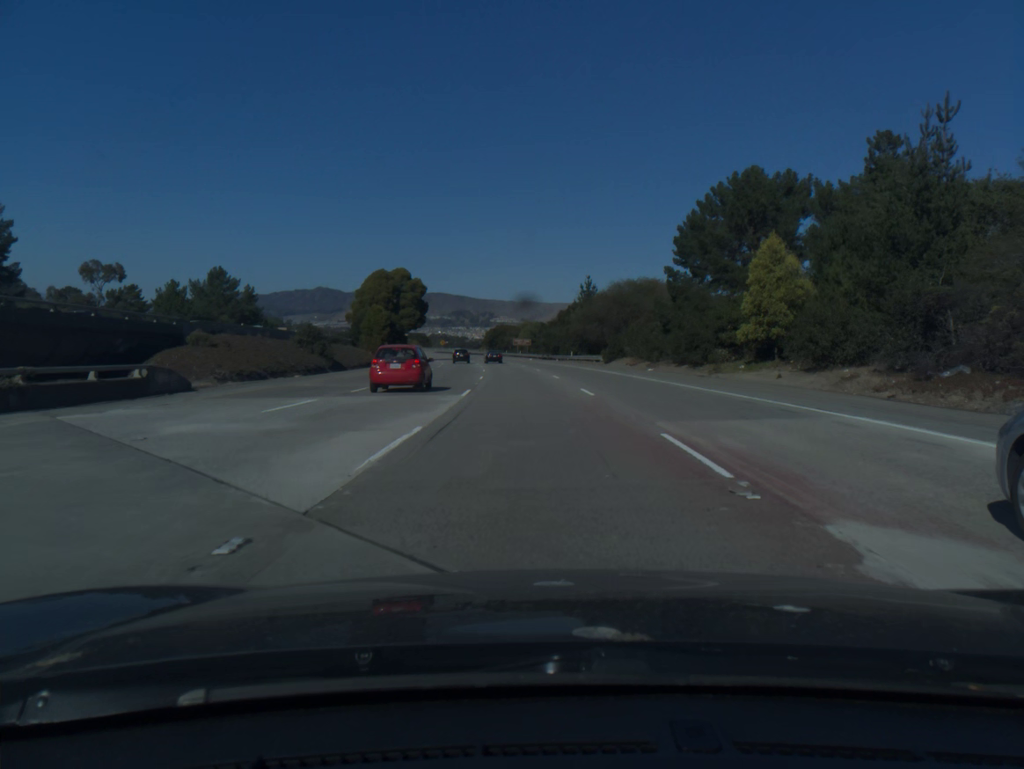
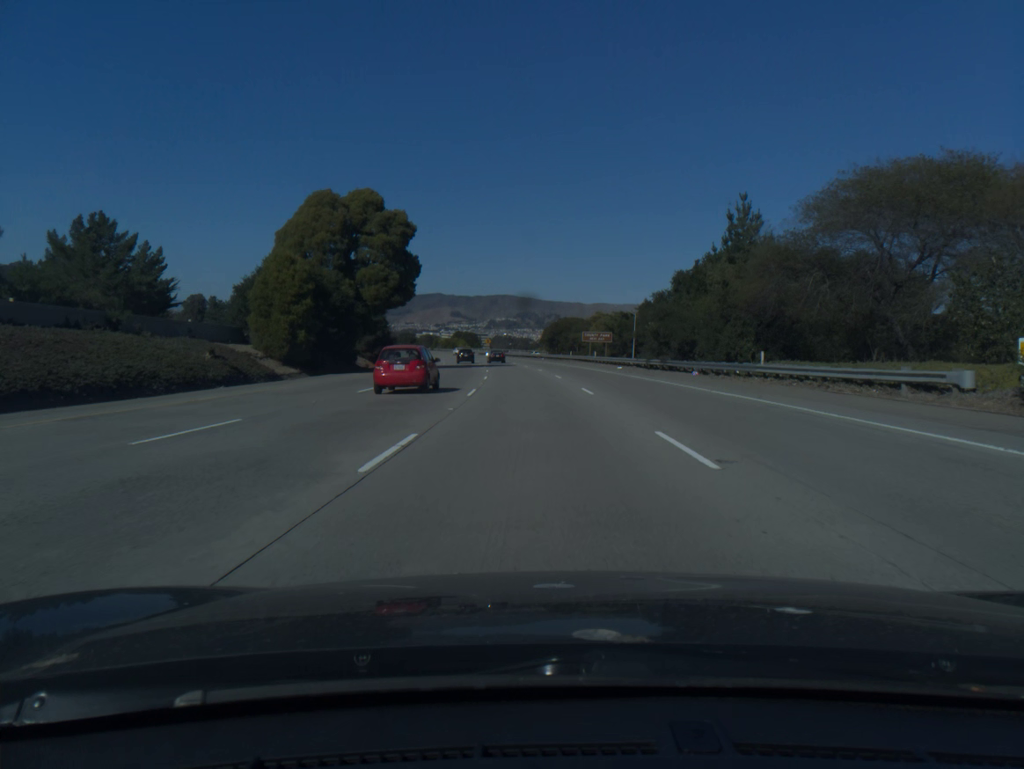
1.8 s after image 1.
(-2.4, +57.8) m; -5°
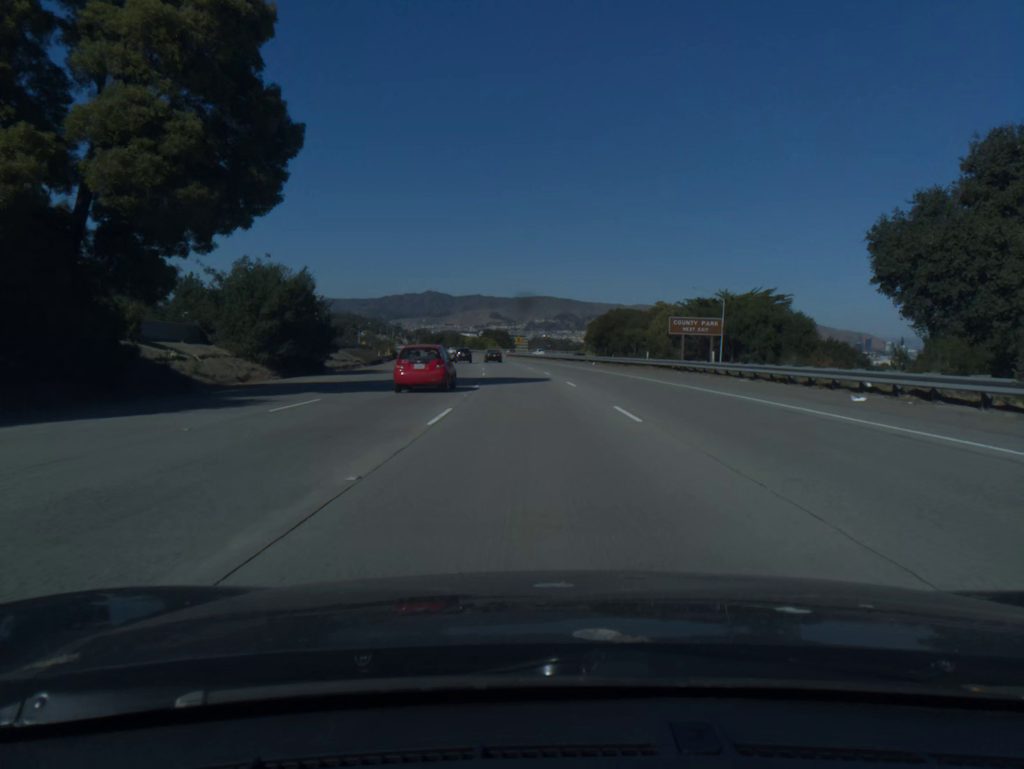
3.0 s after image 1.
(-1.0, +38.5) m; -3°
